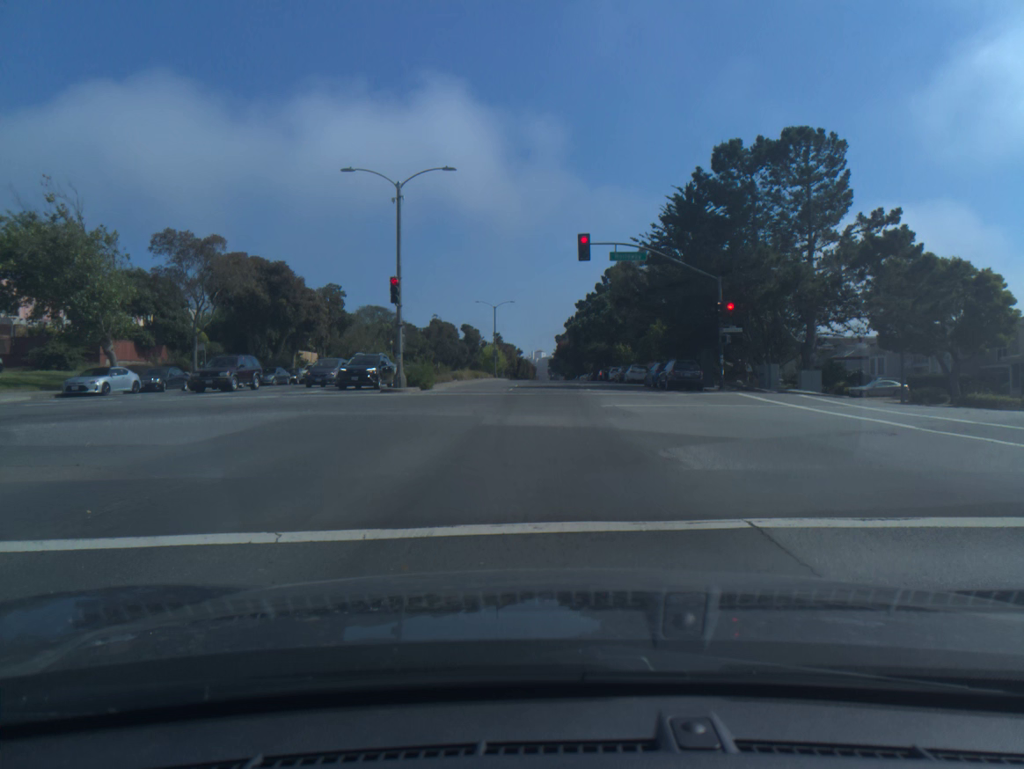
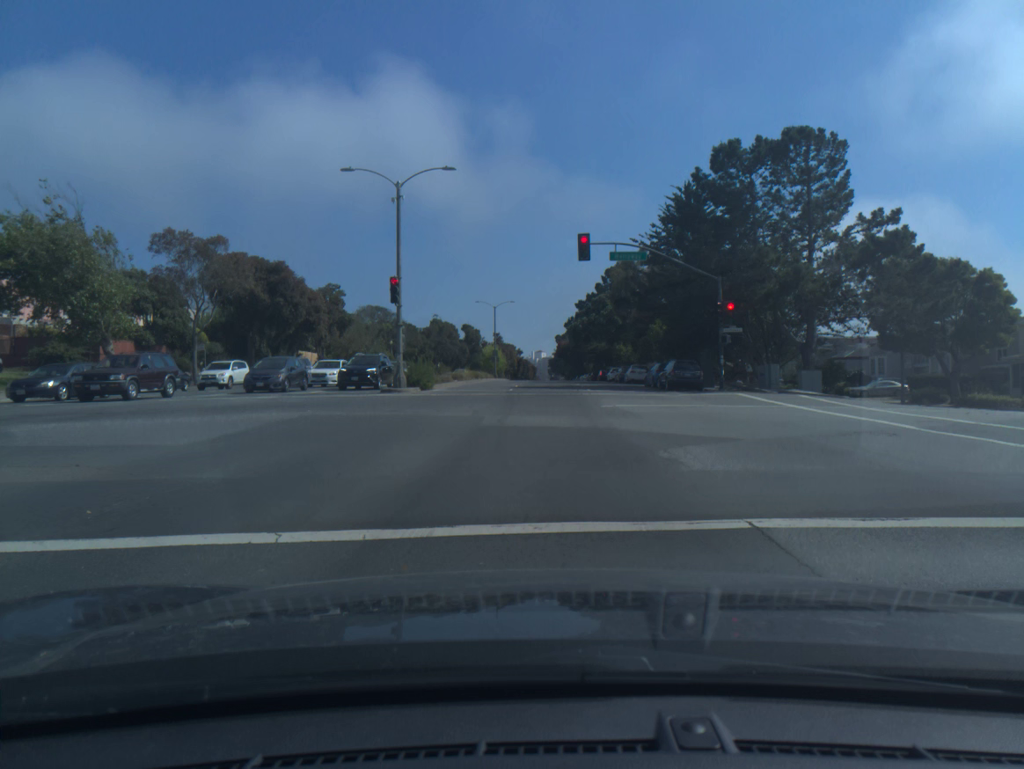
(0.0, 0.0) m; 0°
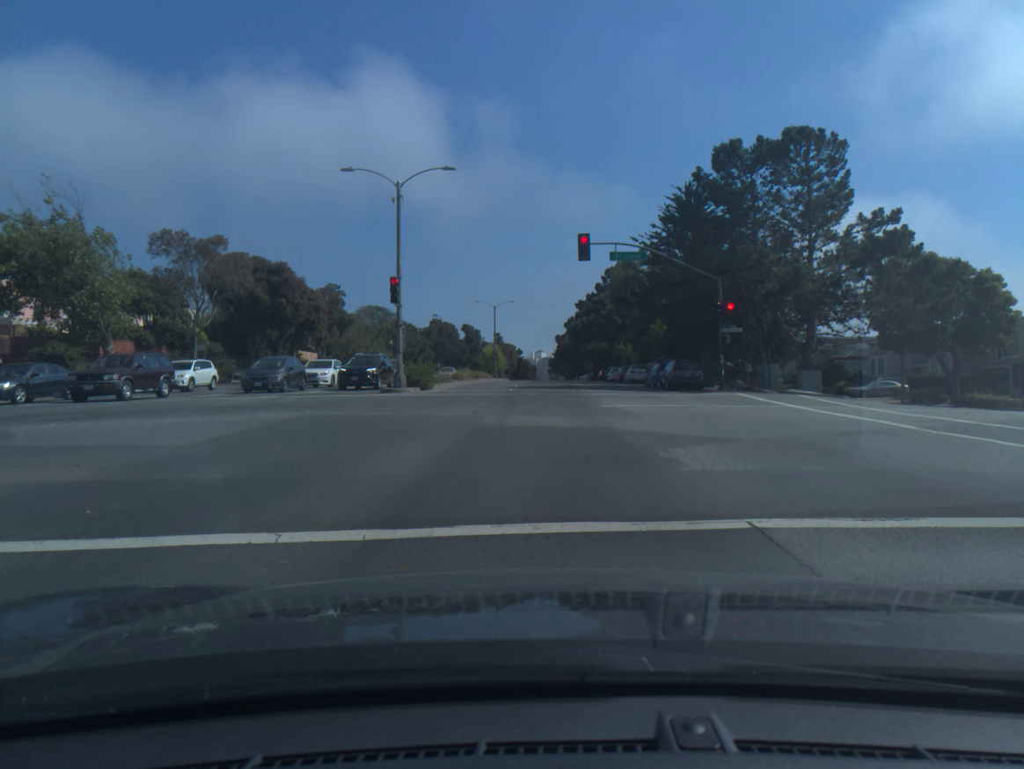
(0.0, 0.0) m; 0°
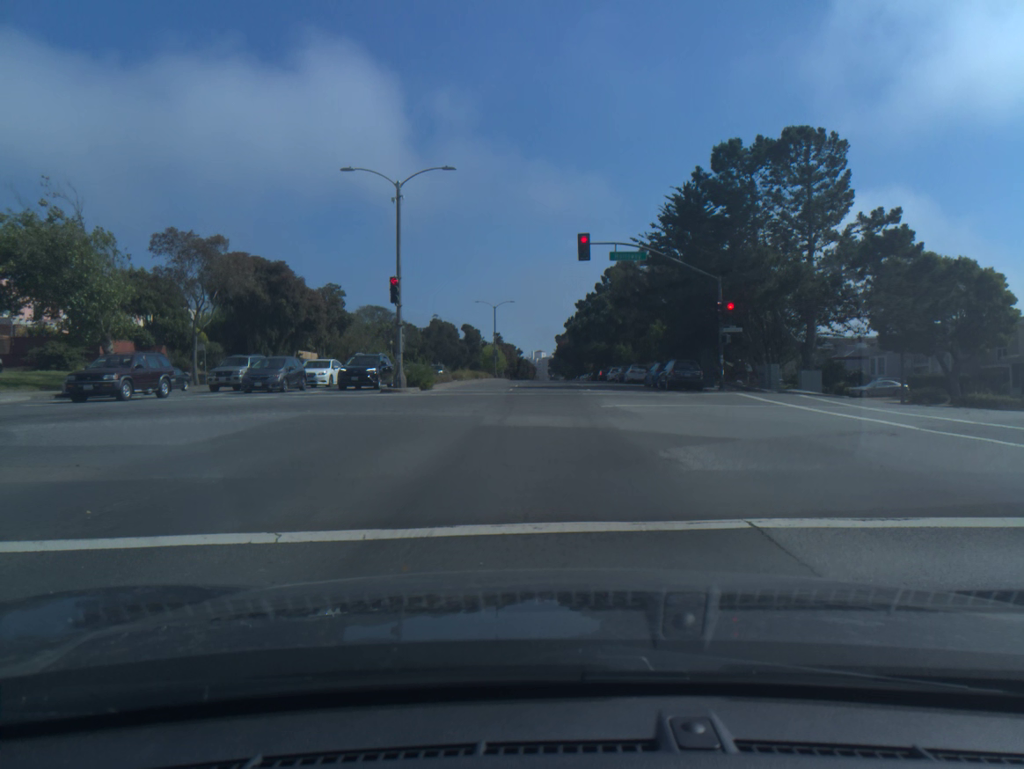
(-0.1, 0.0) m; 0°
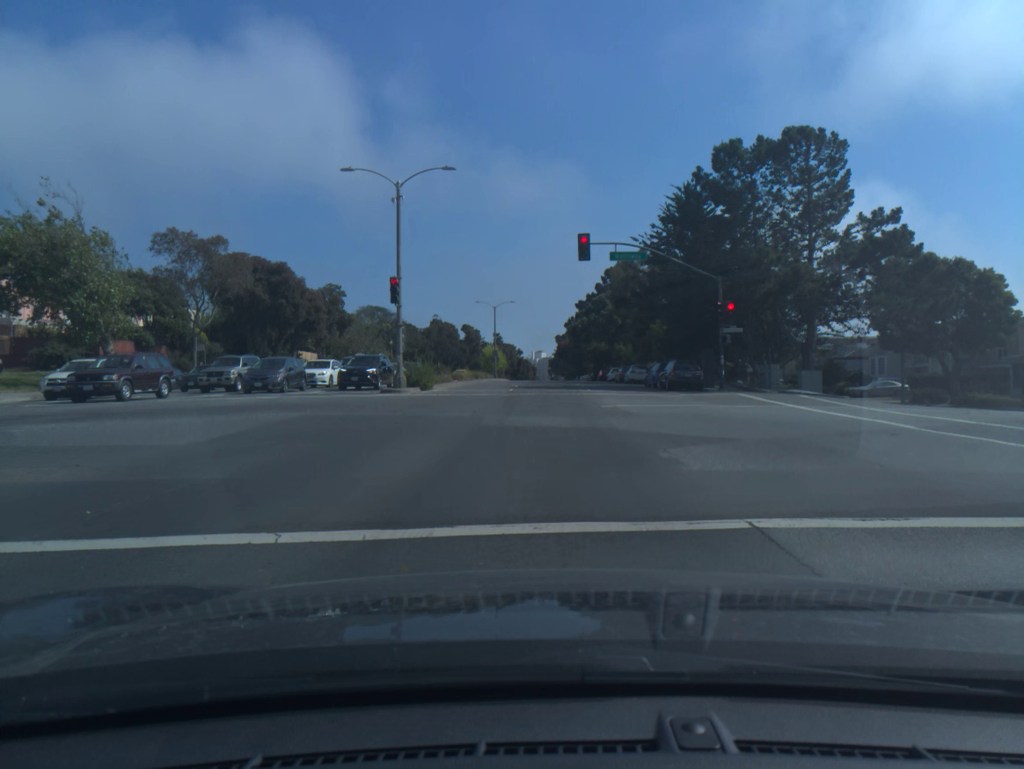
(+0.1, +0.2) m; 0°
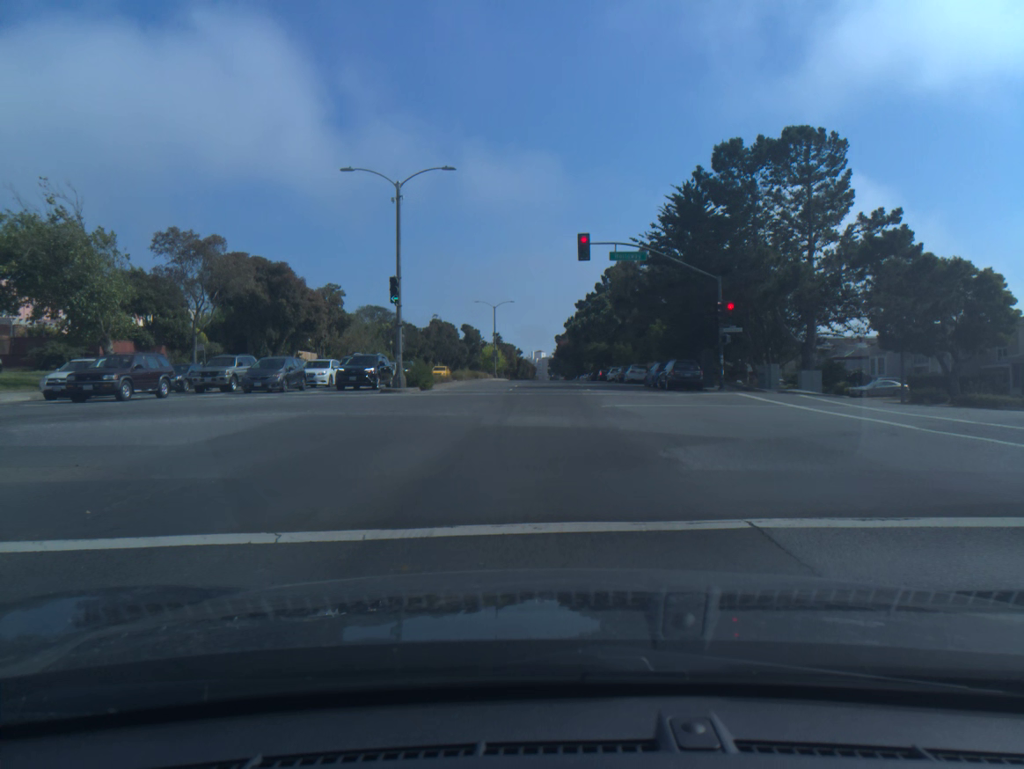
(0.0, +0.1) m; 0°
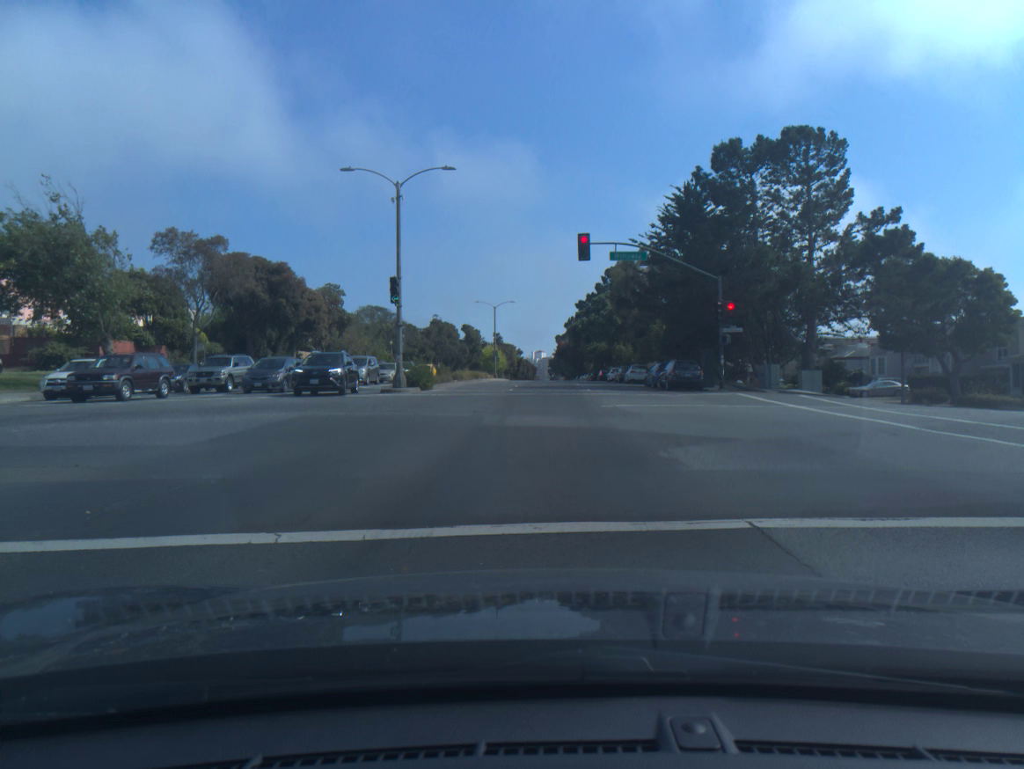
(0.0, +0.1) m; 0°
